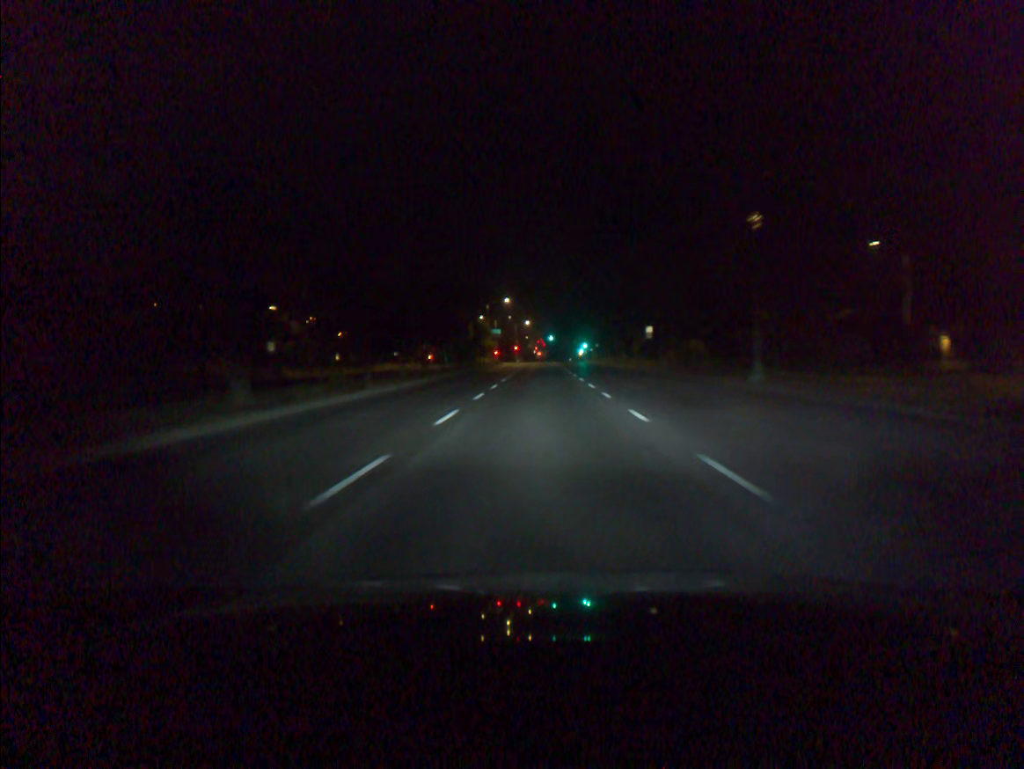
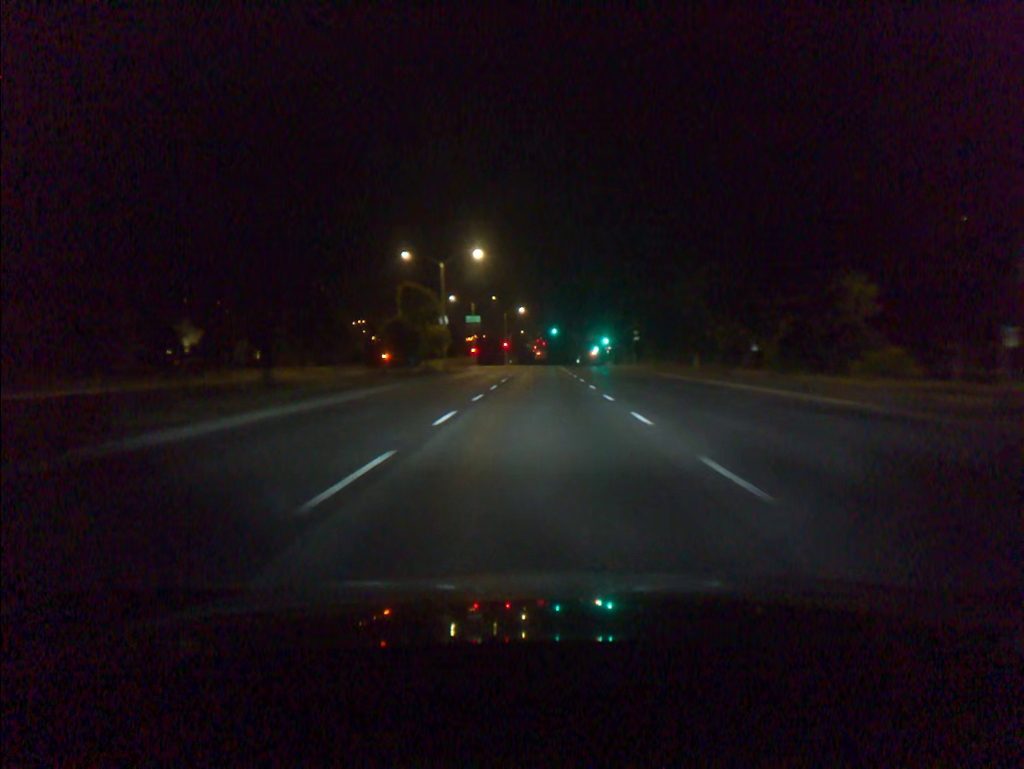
(0.0, +51.2) m; 0°
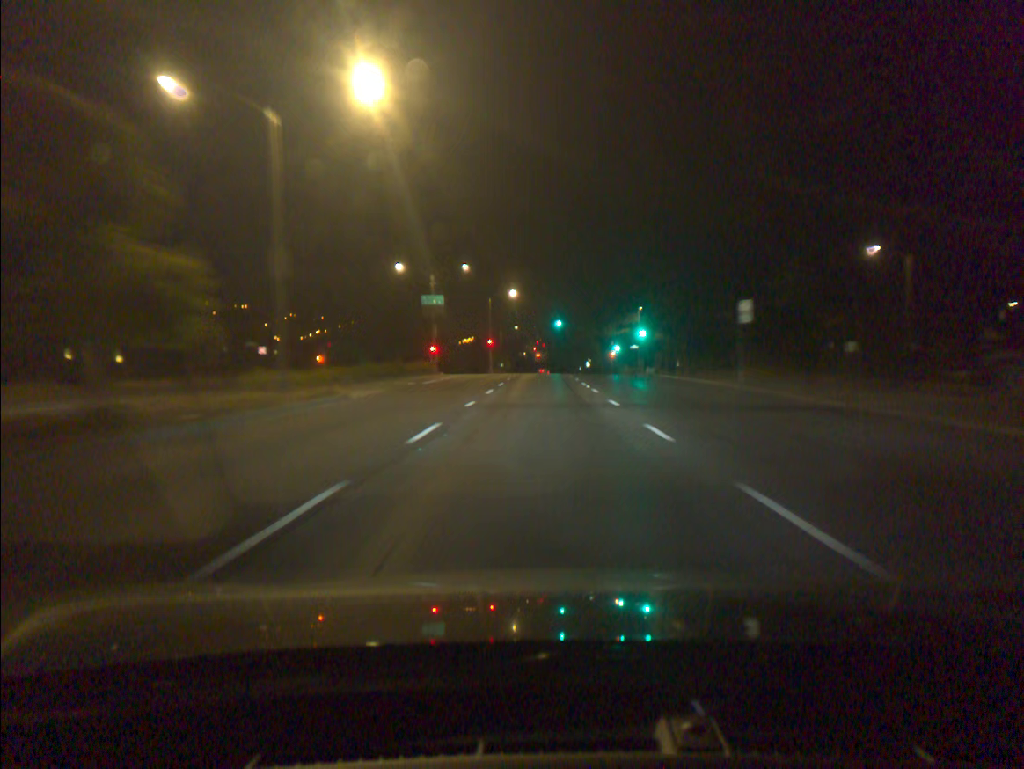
(0.0, +38.5) m; 0°
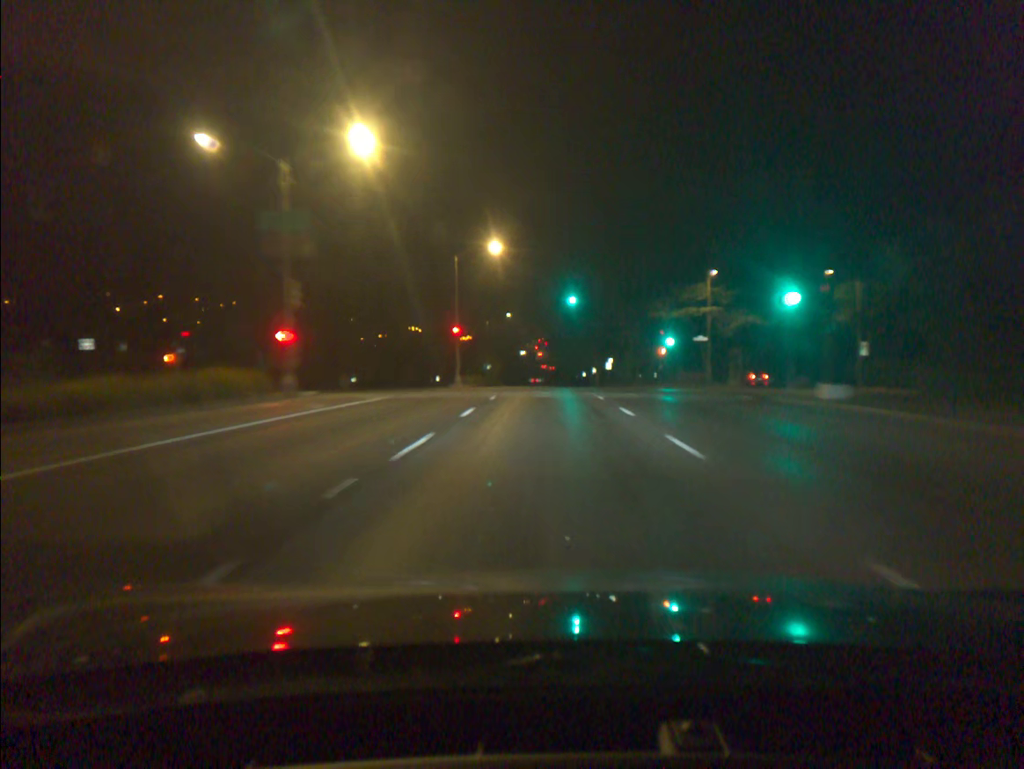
(0.0, +38.7) m; 0°
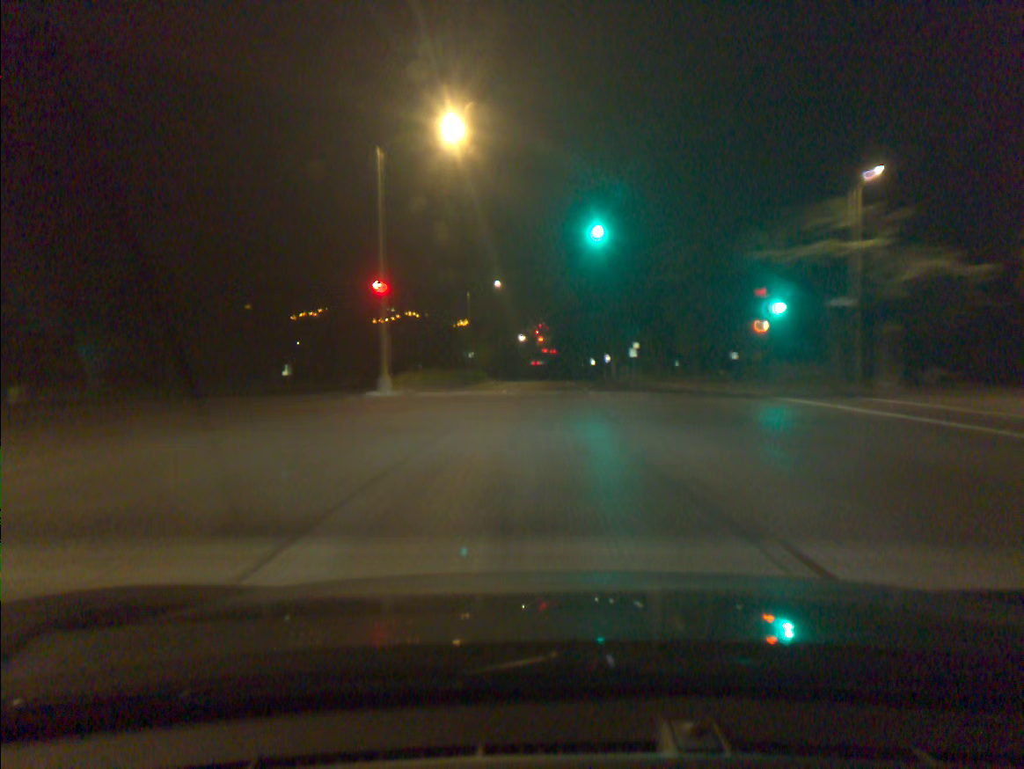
(0.0, +26.0) m; 0°
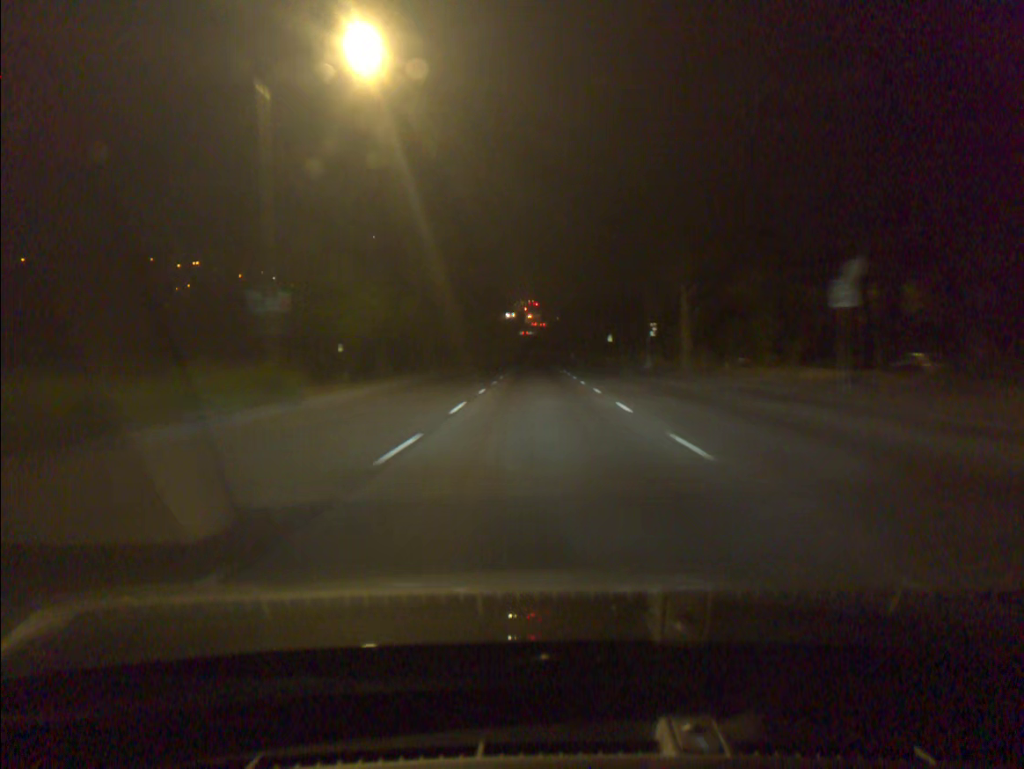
(+0.1, +52.7) m; +1°
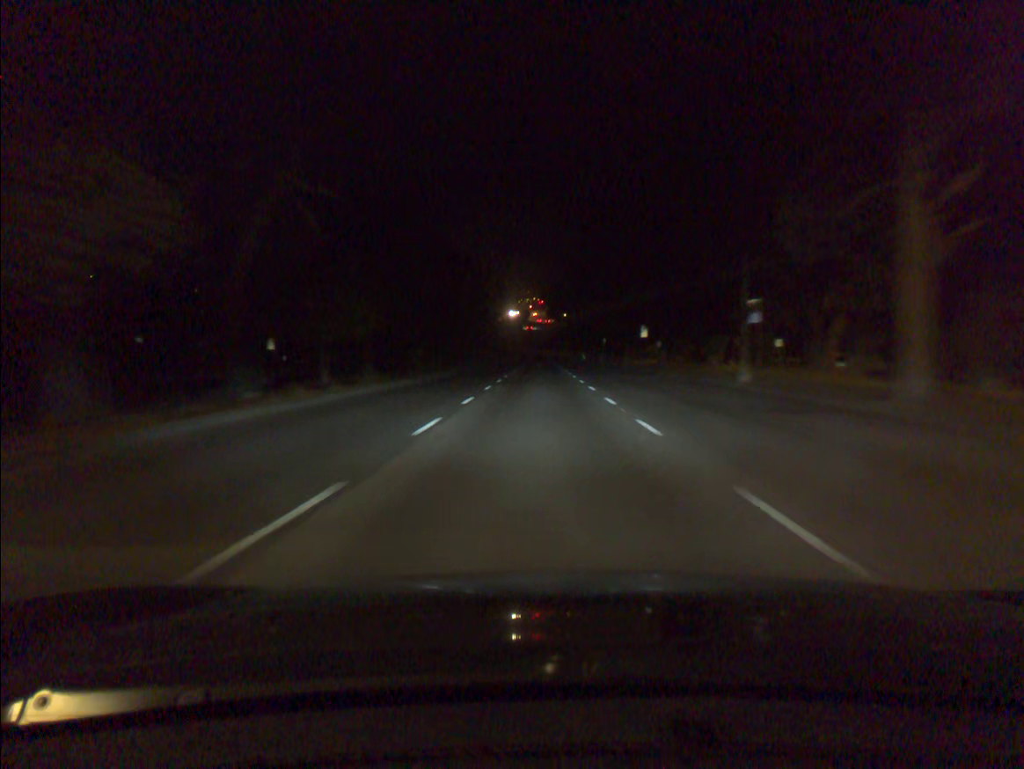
(-0.1, +26.5) m; 0°
